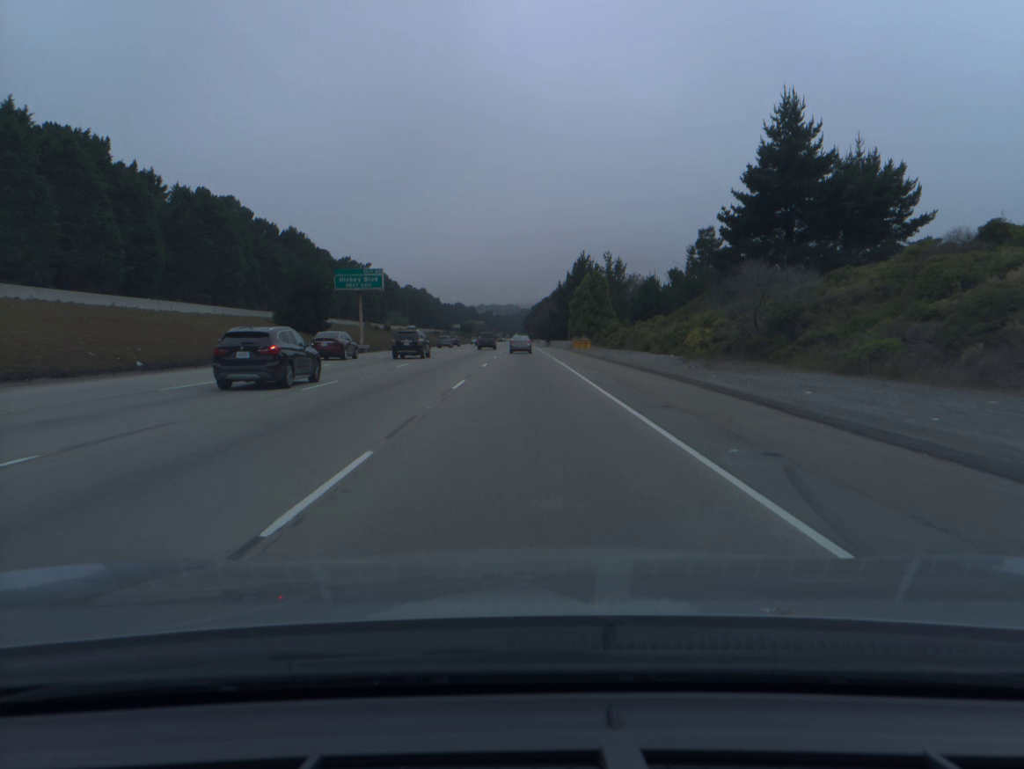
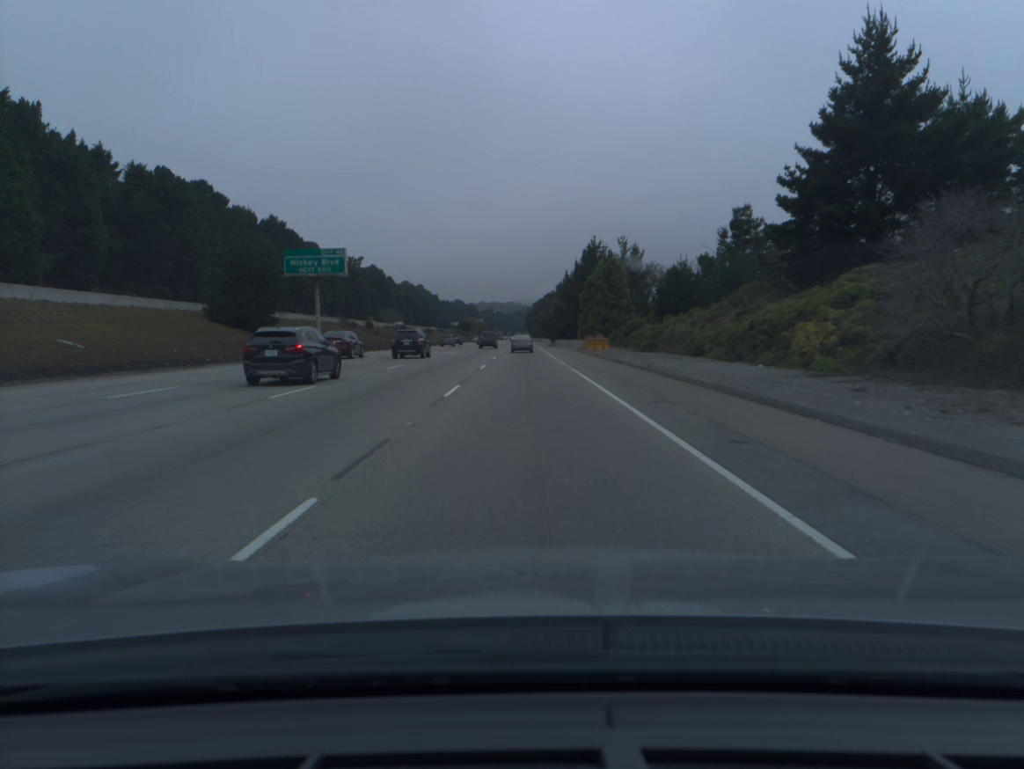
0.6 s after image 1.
(0.0, +17.2) m; 0°
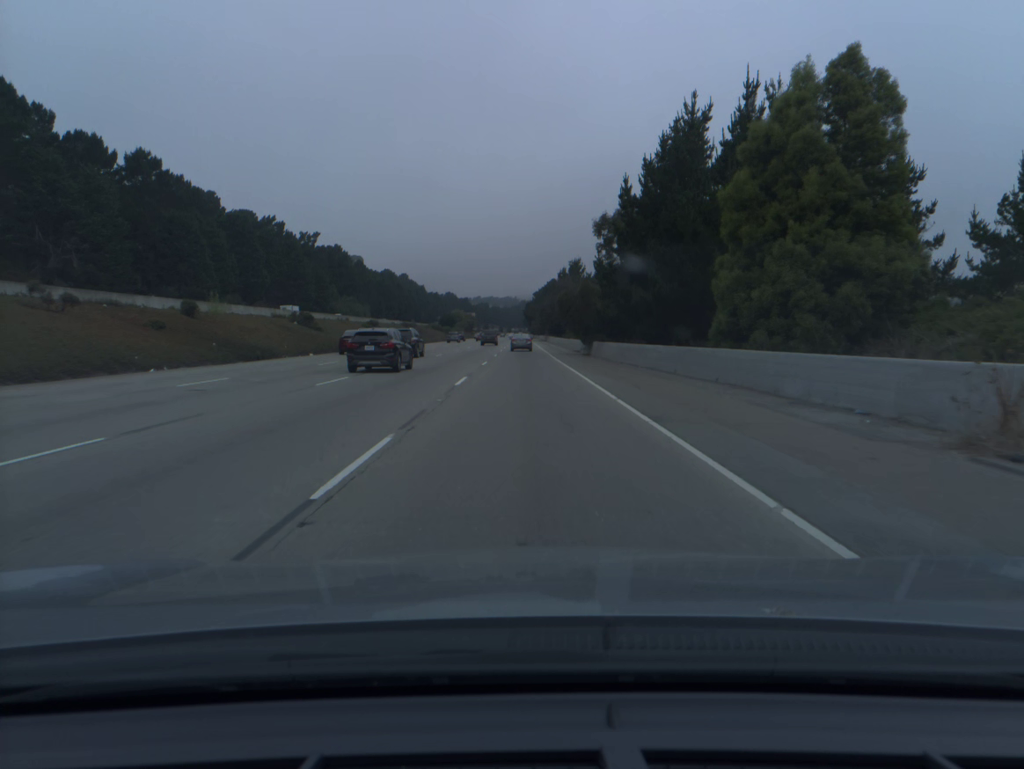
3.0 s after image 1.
(+0.1, +69.4) m; 0°
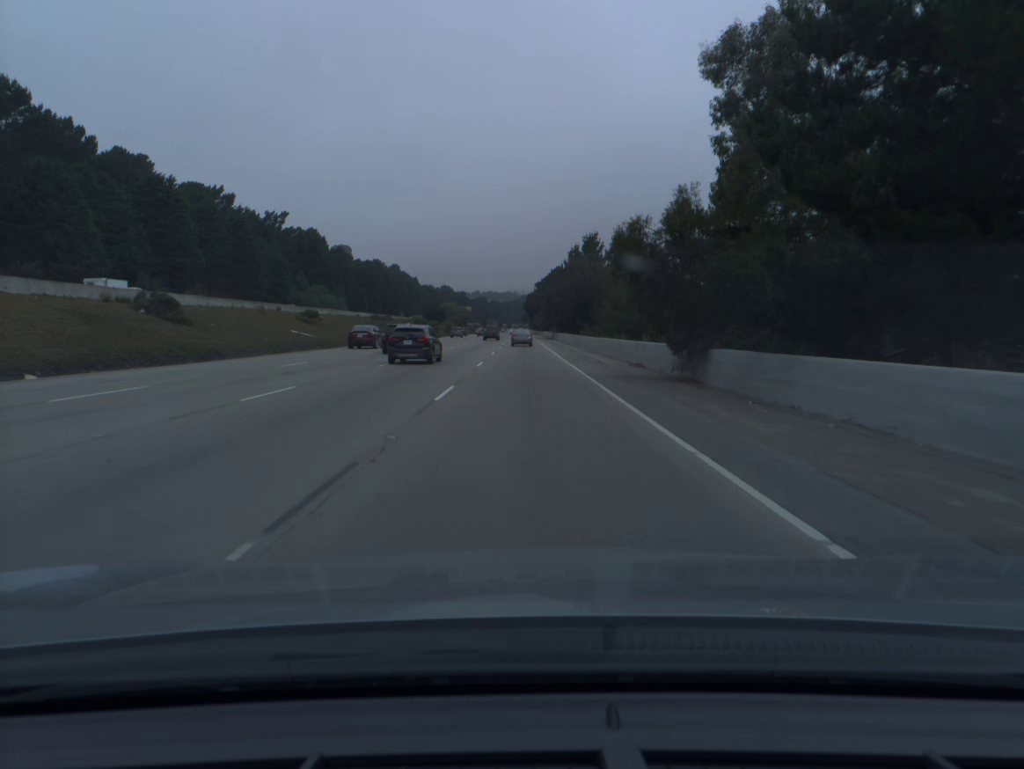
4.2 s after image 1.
(0.0, +35.0) m; 0°
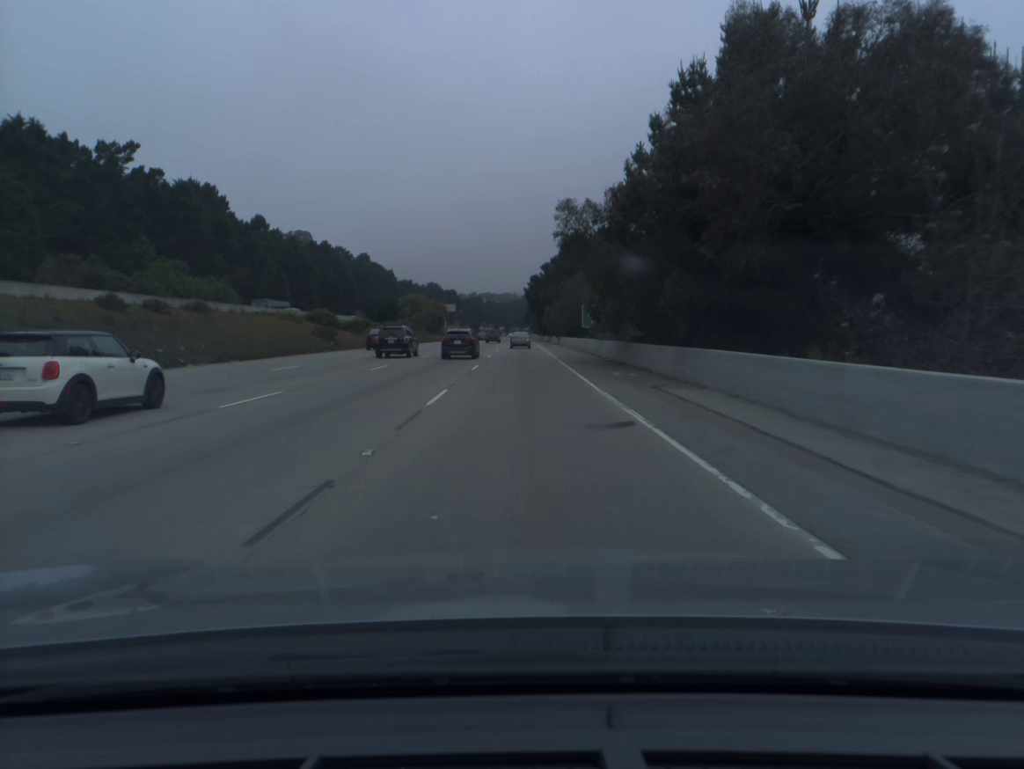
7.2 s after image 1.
(+0.1, +88.2) m; 0°
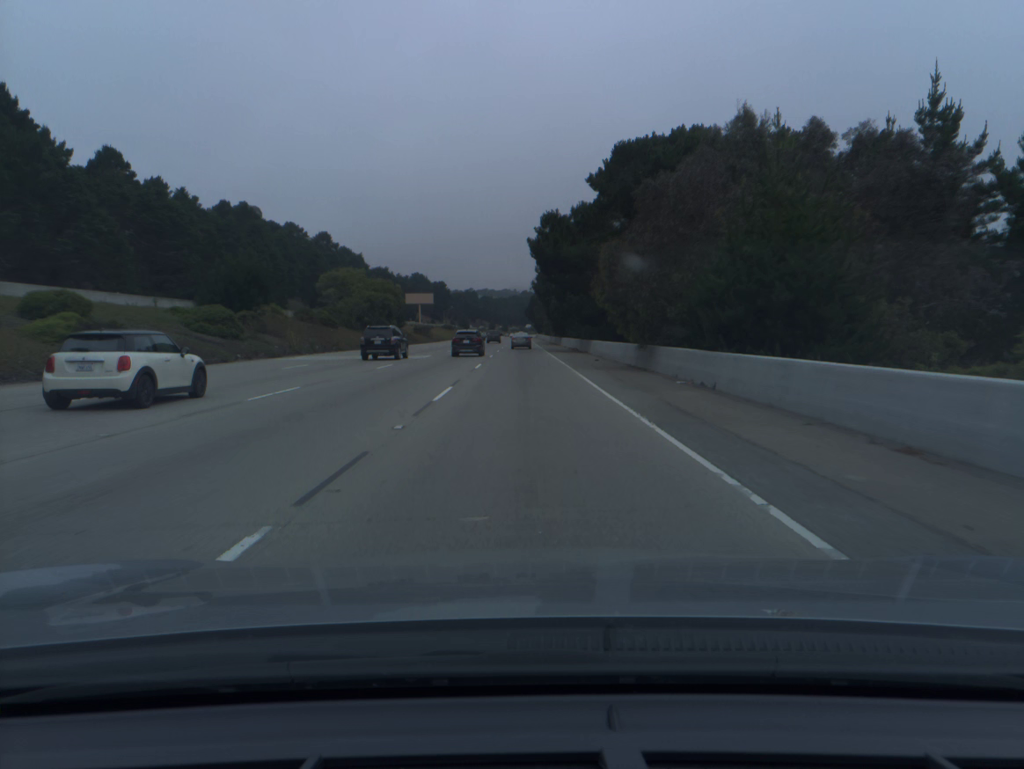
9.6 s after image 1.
(-0.1, +71.5) m; 0°
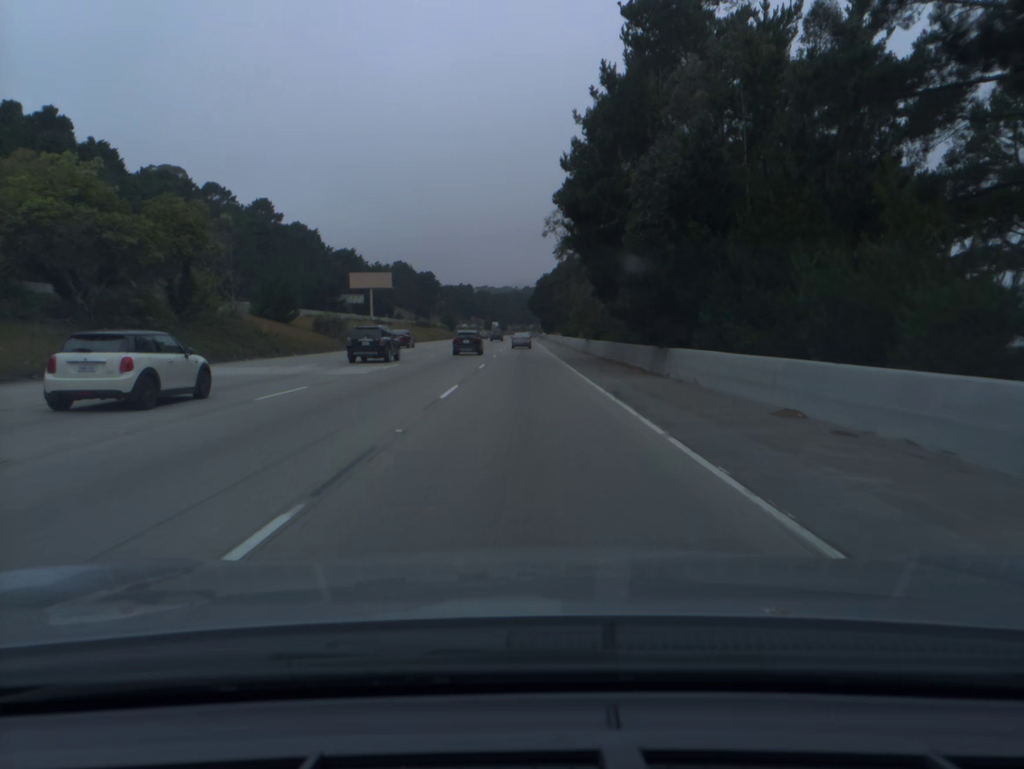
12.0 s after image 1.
(-0.1, +72.5) m; 0°
